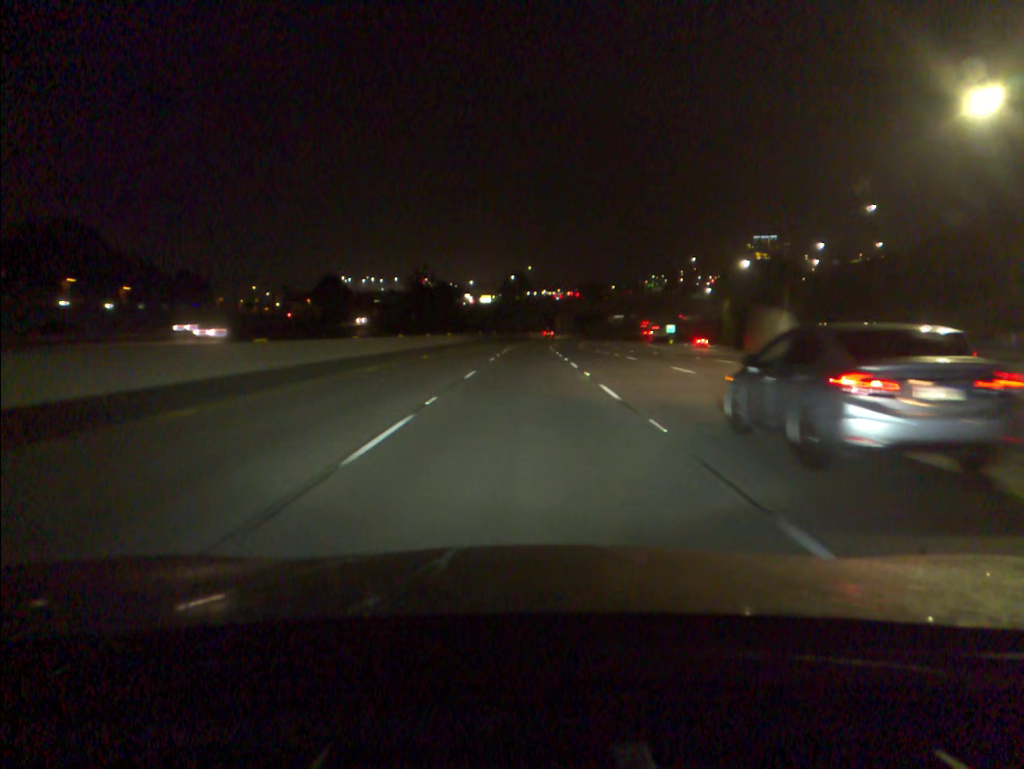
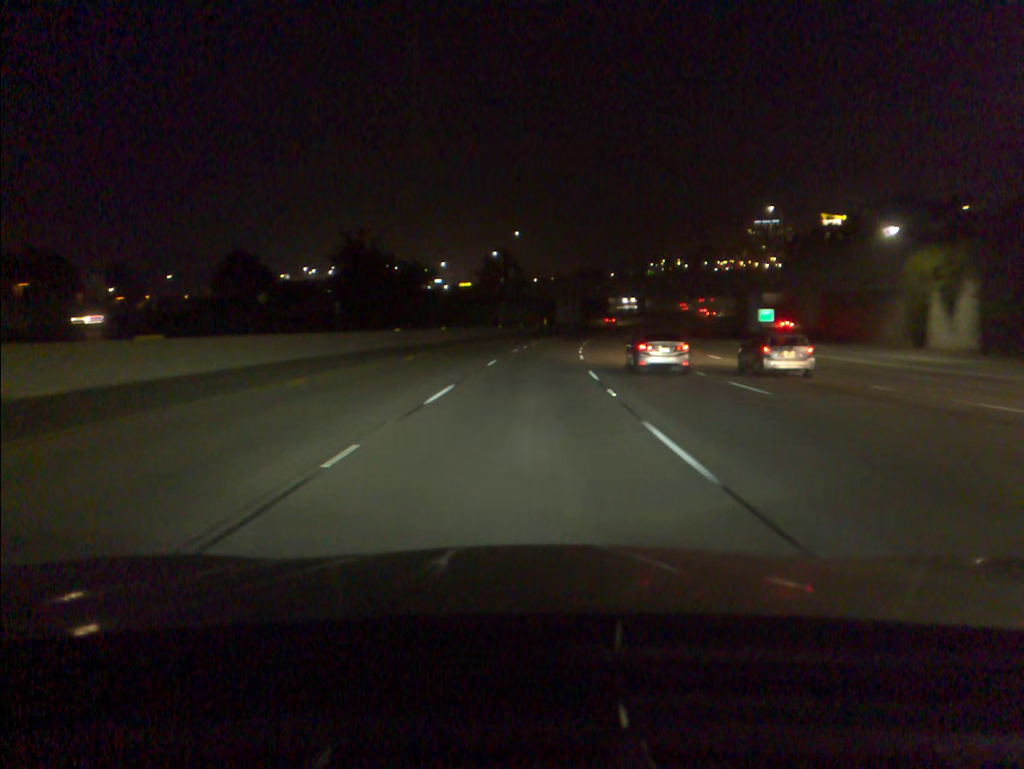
(+0.2, +67.0) m; +1°
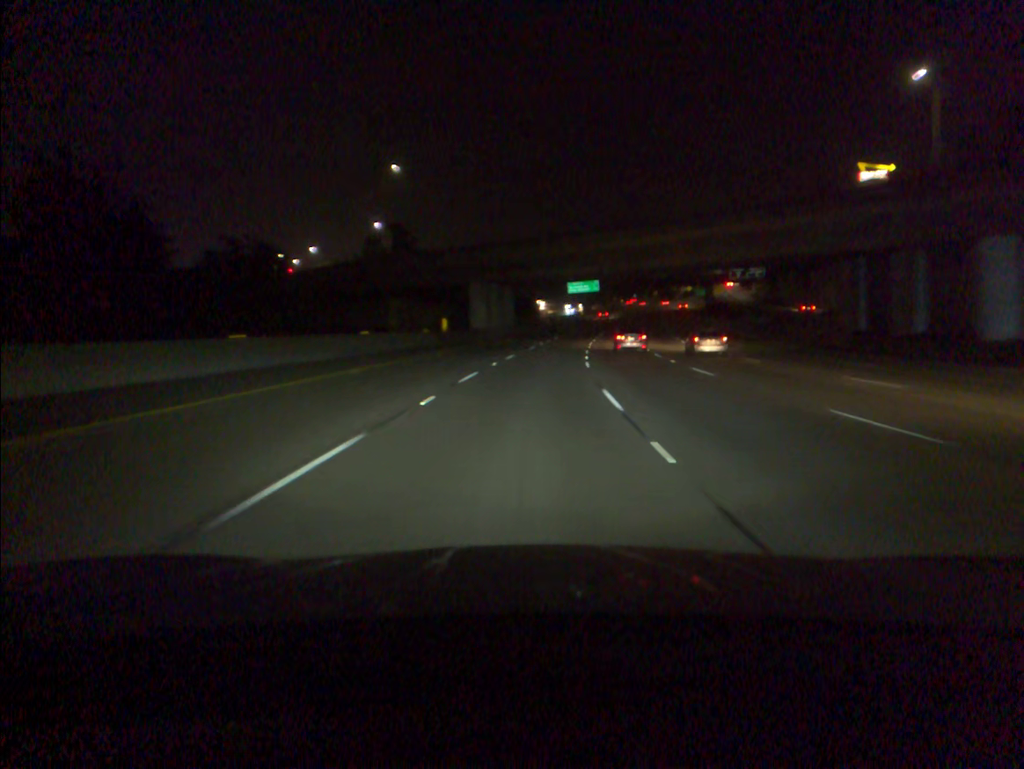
(+3.0, +67.1) m; +5°
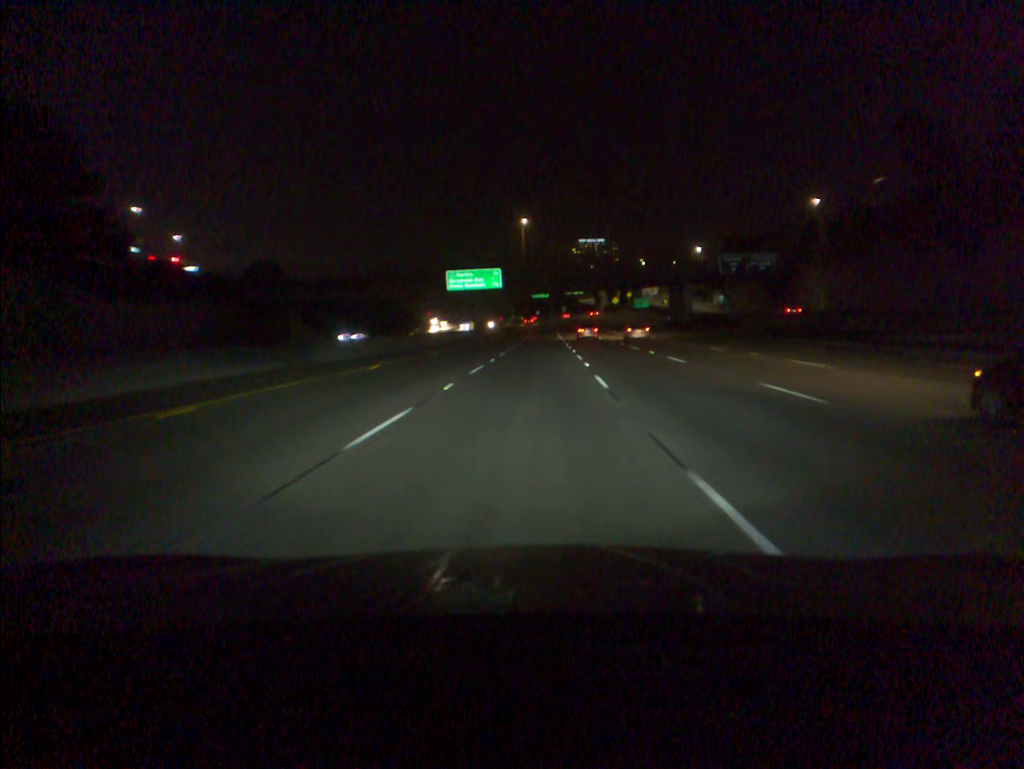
(+5.9, +83.4) m; +8°
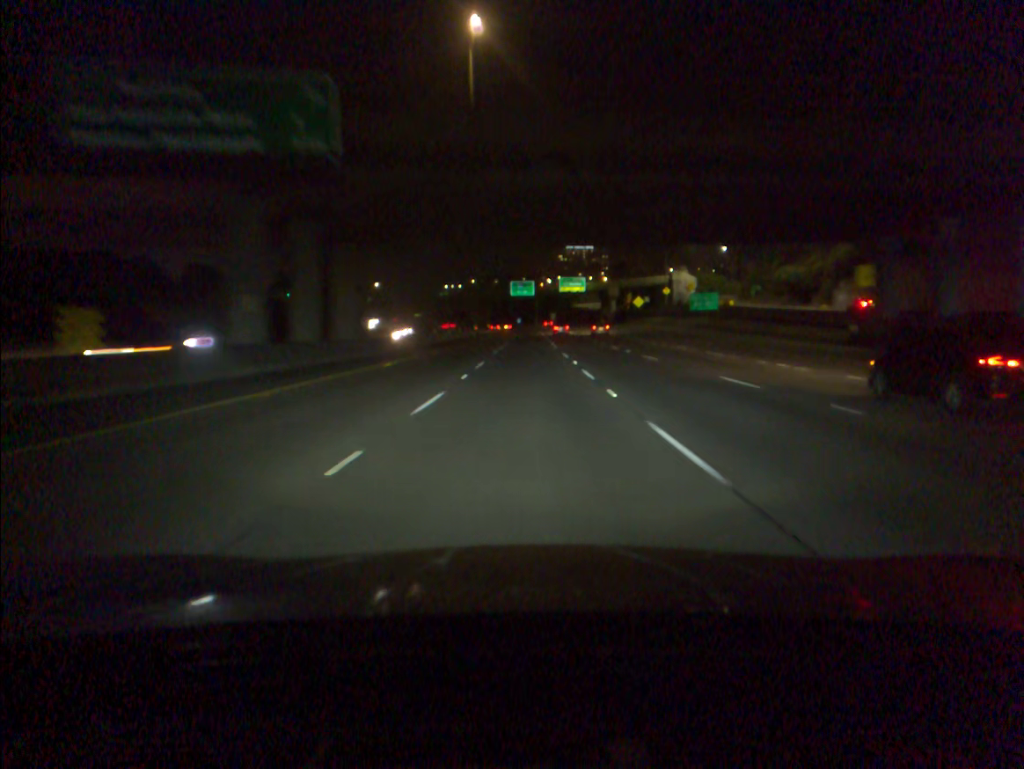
(+1.3, +83.5) m; +1°
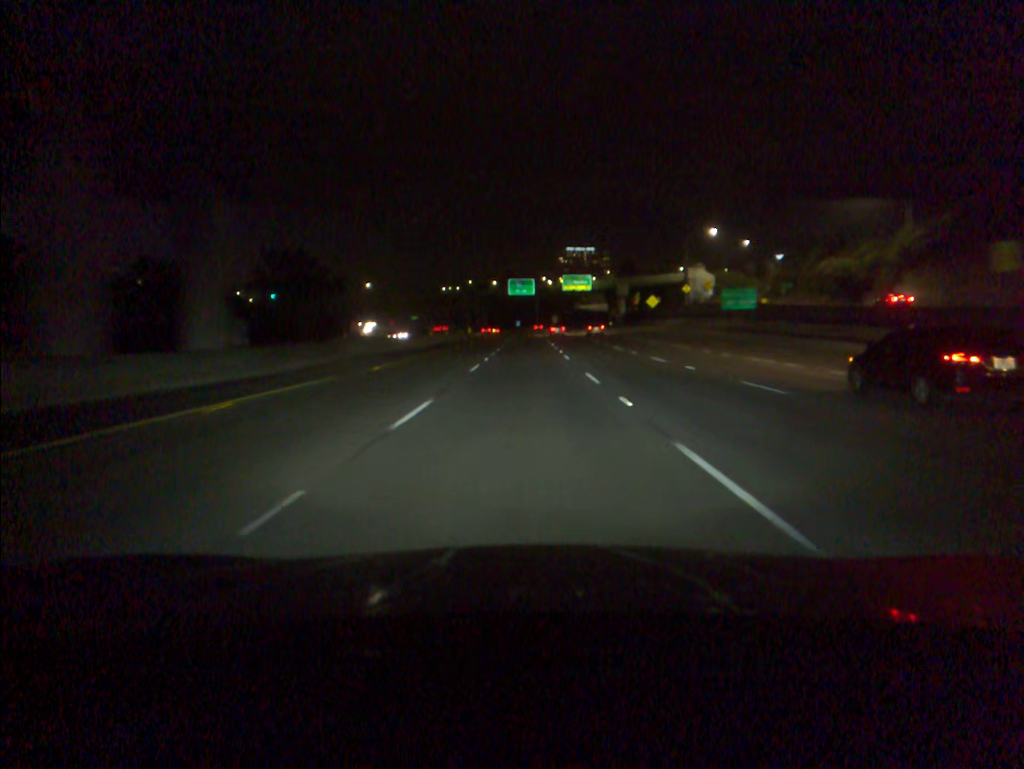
(0.0, +16.8) m; 0°
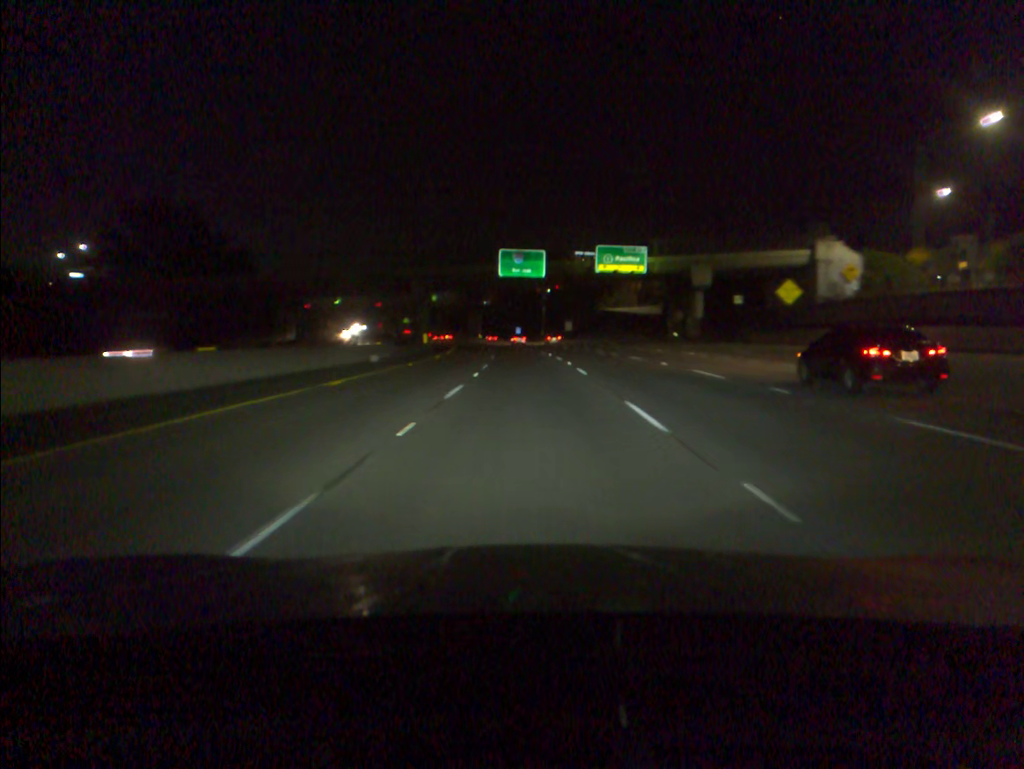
(-0.3, +67.2) m; 0°
